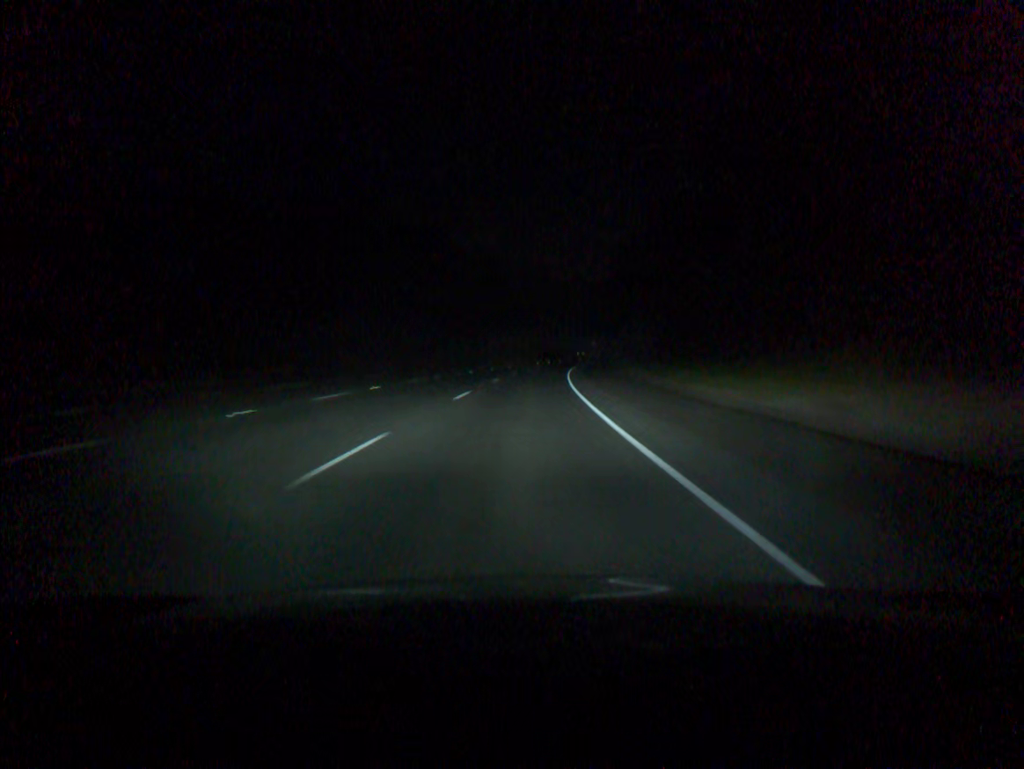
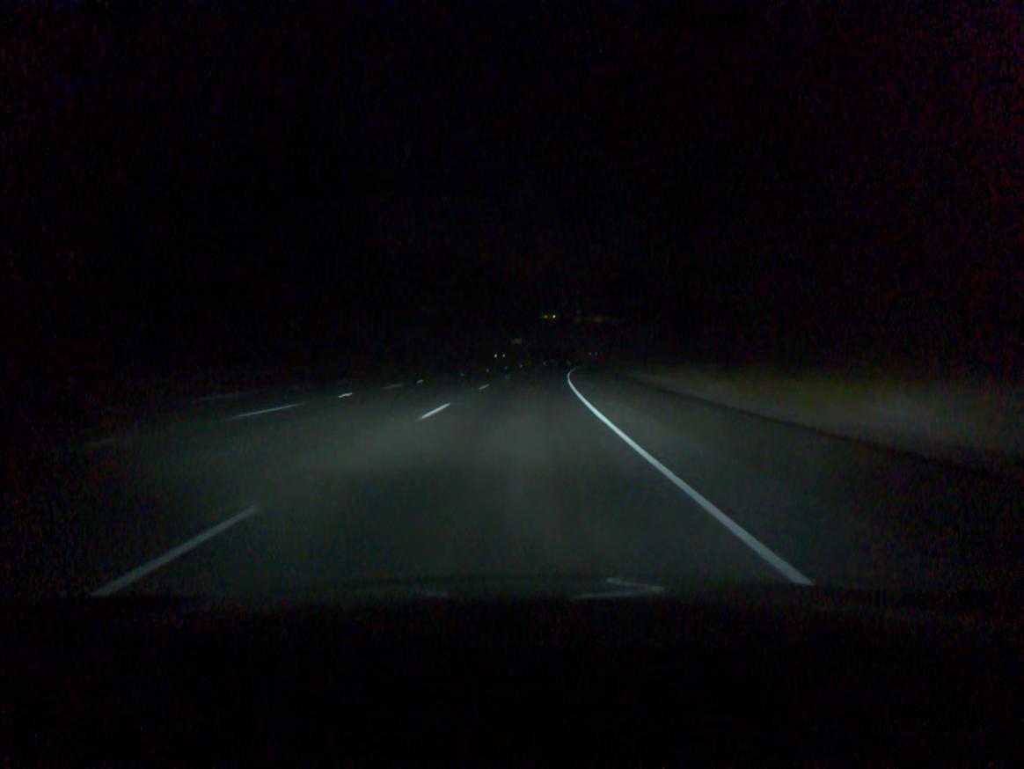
(+5.3, +92.3) m; +7°
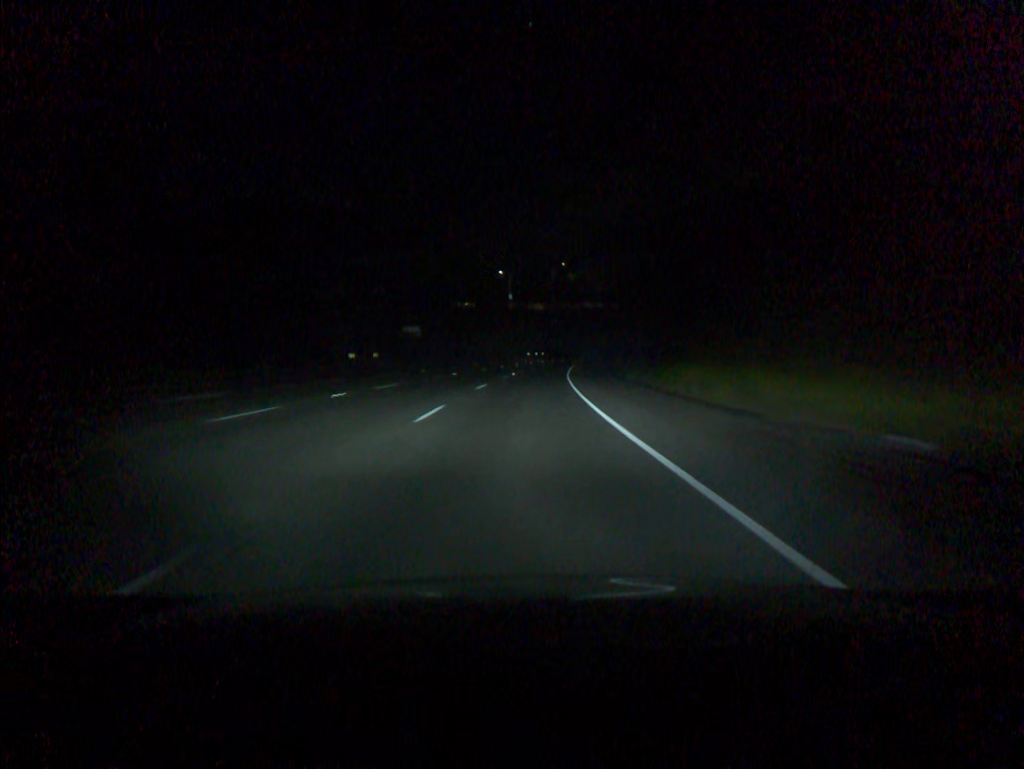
(+3.3, +73.9) m; +5°
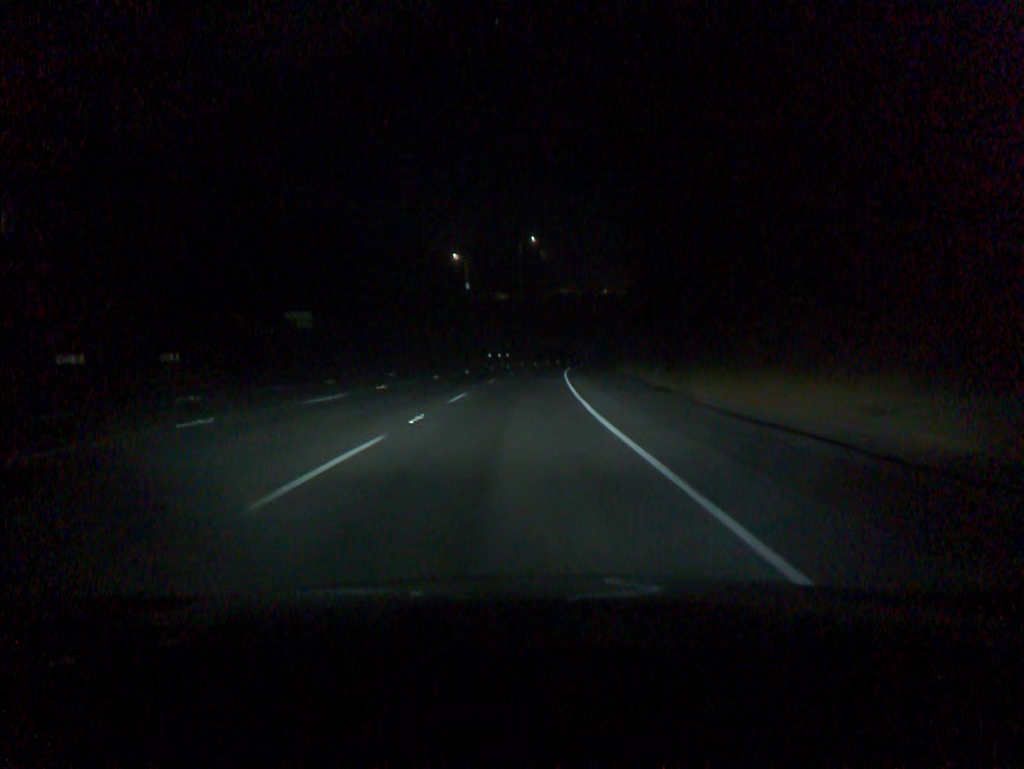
(+0.9, +37.0) m; +3°
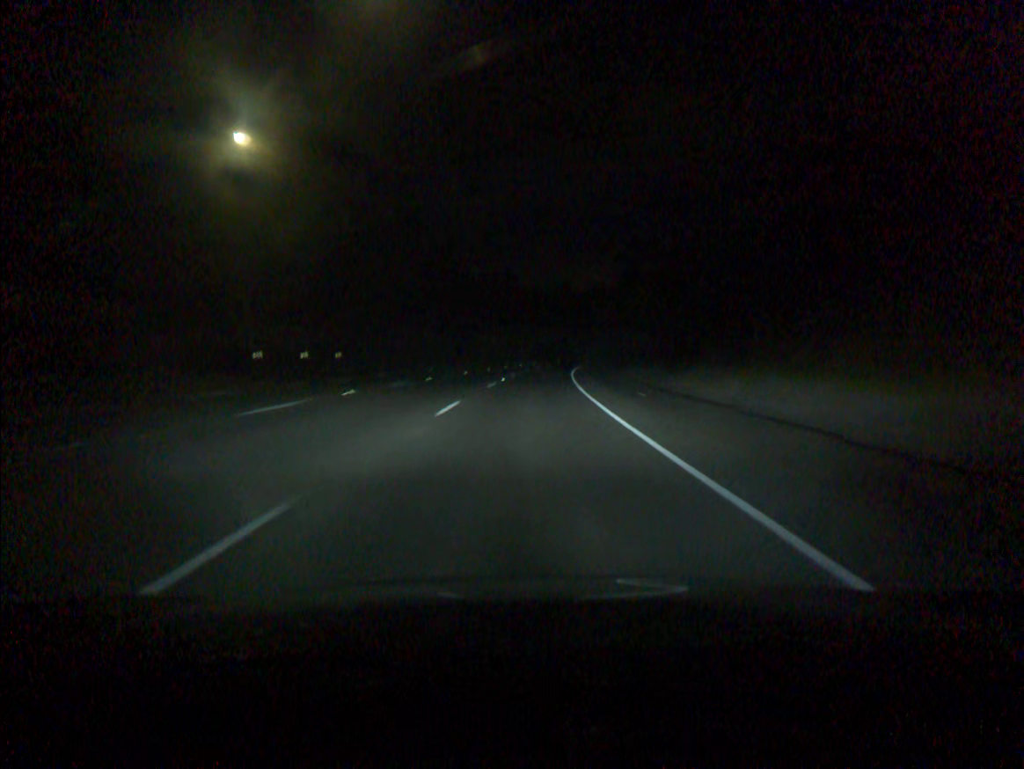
(+4.7, +92.2) m; +6°
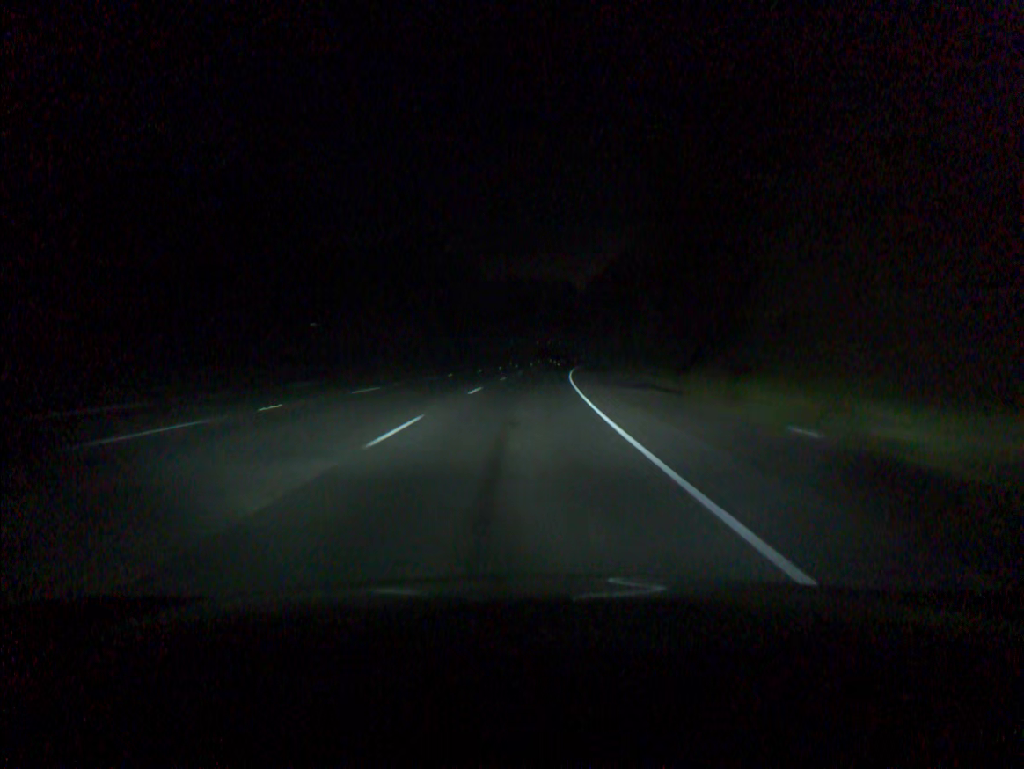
(+5.2, +91.9) m; +6°
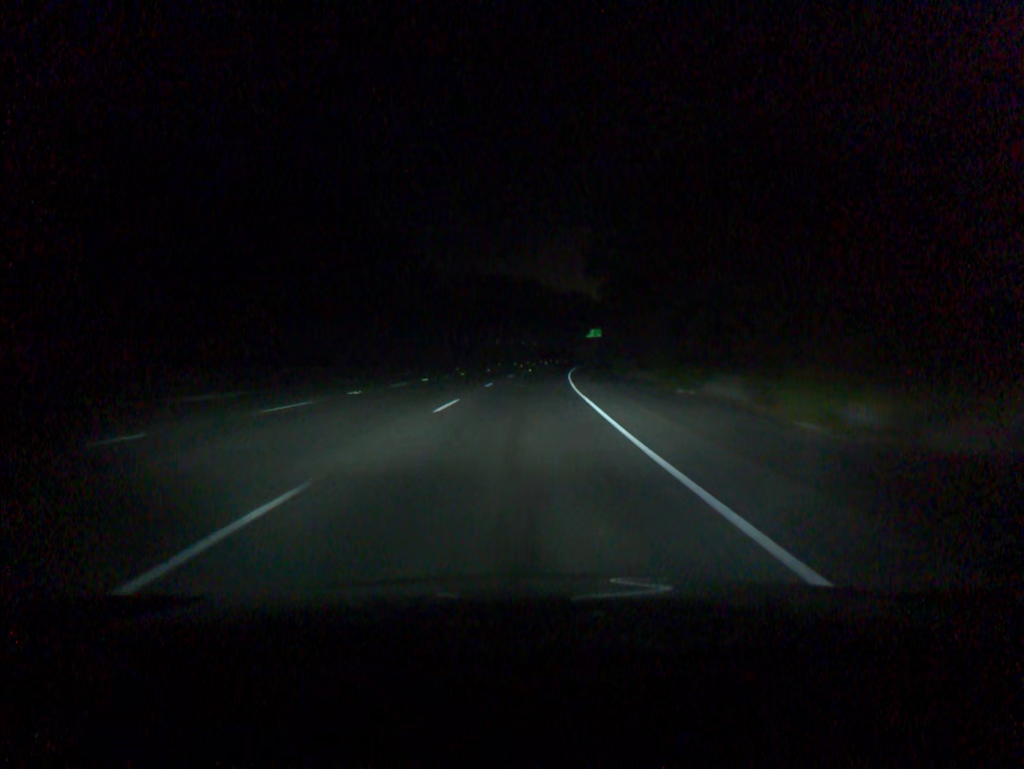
(+0.9, +36.9) m; +3°
